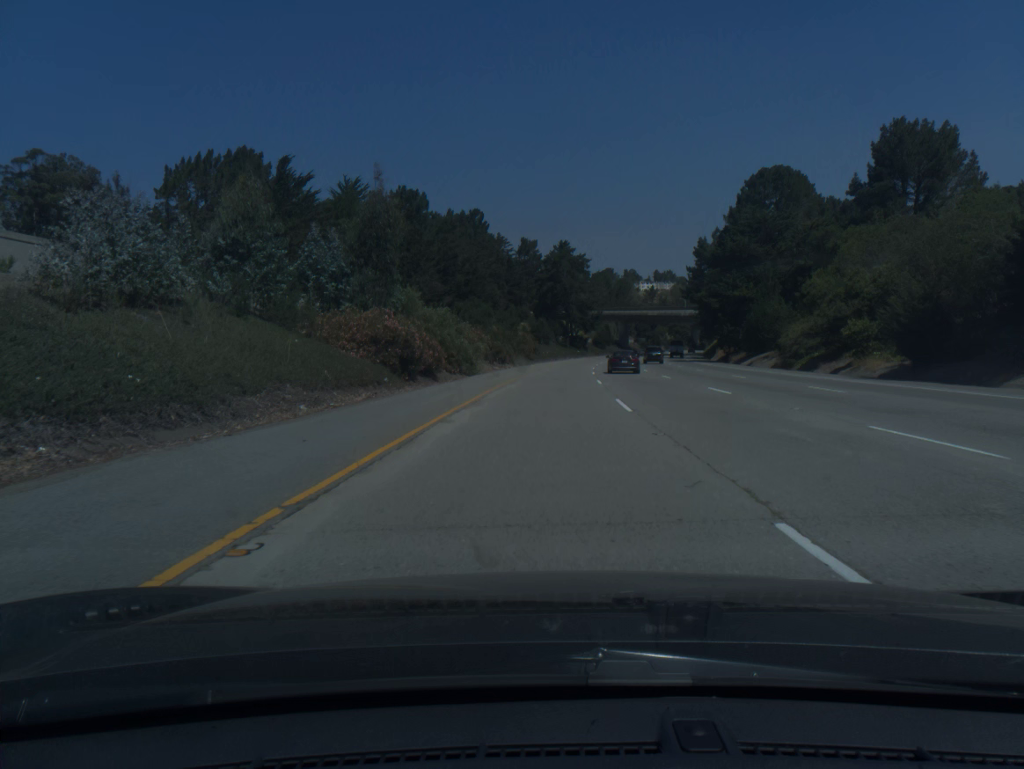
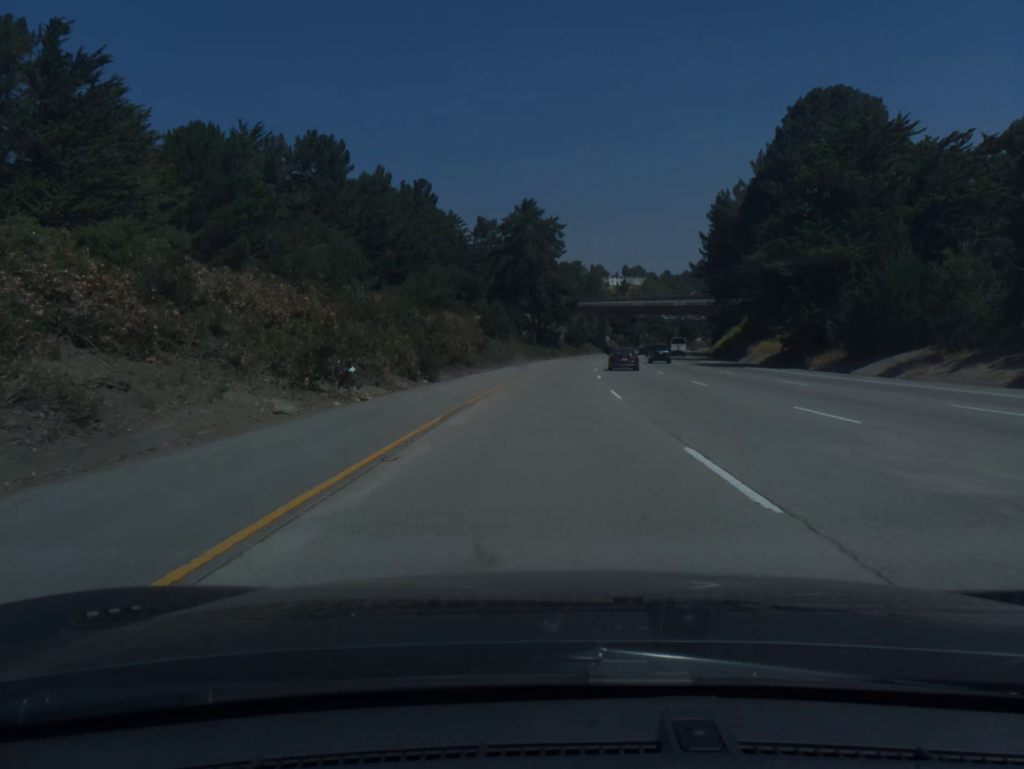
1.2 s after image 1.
(+0.9, +39.6) m; +3°
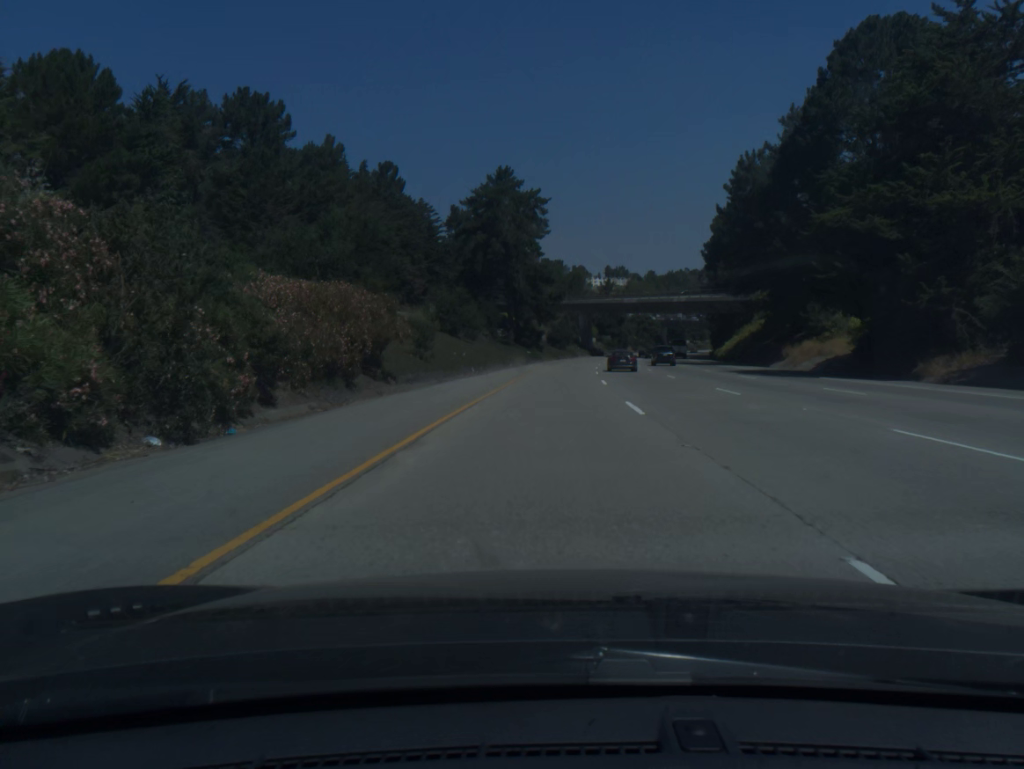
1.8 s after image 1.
(+0.2, +19.8) m; +1°
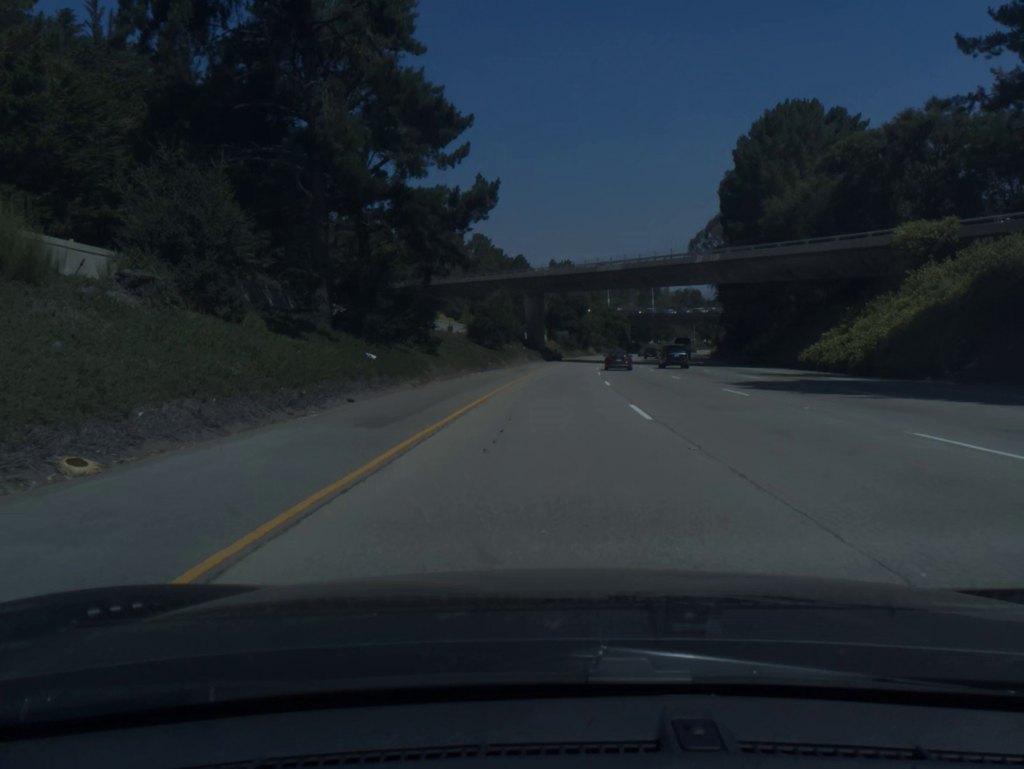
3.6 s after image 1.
(+2.3, +59.6) m; +4°
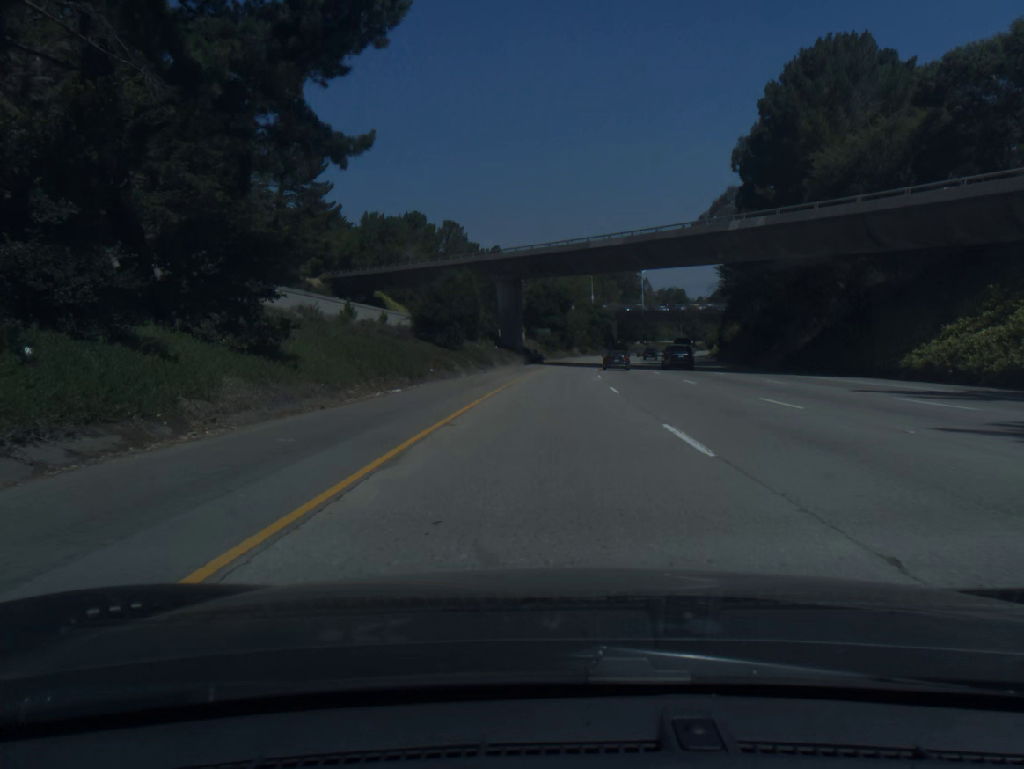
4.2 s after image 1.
(+0.2, +19.9) m; +1°
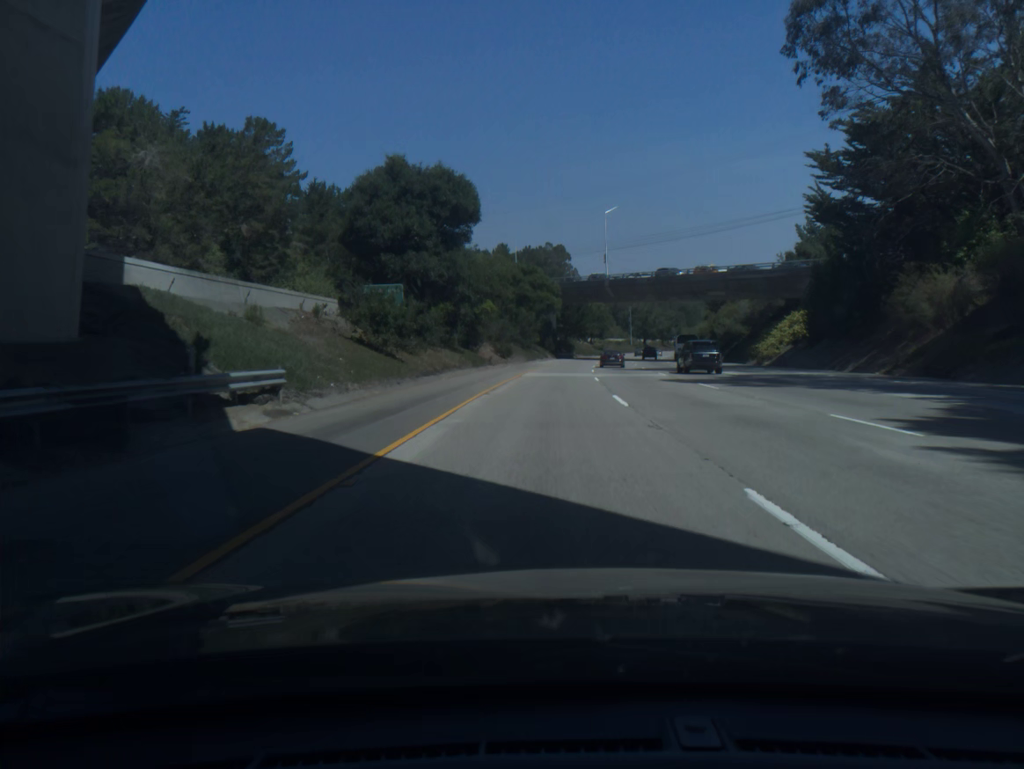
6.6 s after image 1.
(+4.1, +79.5) m; +6°
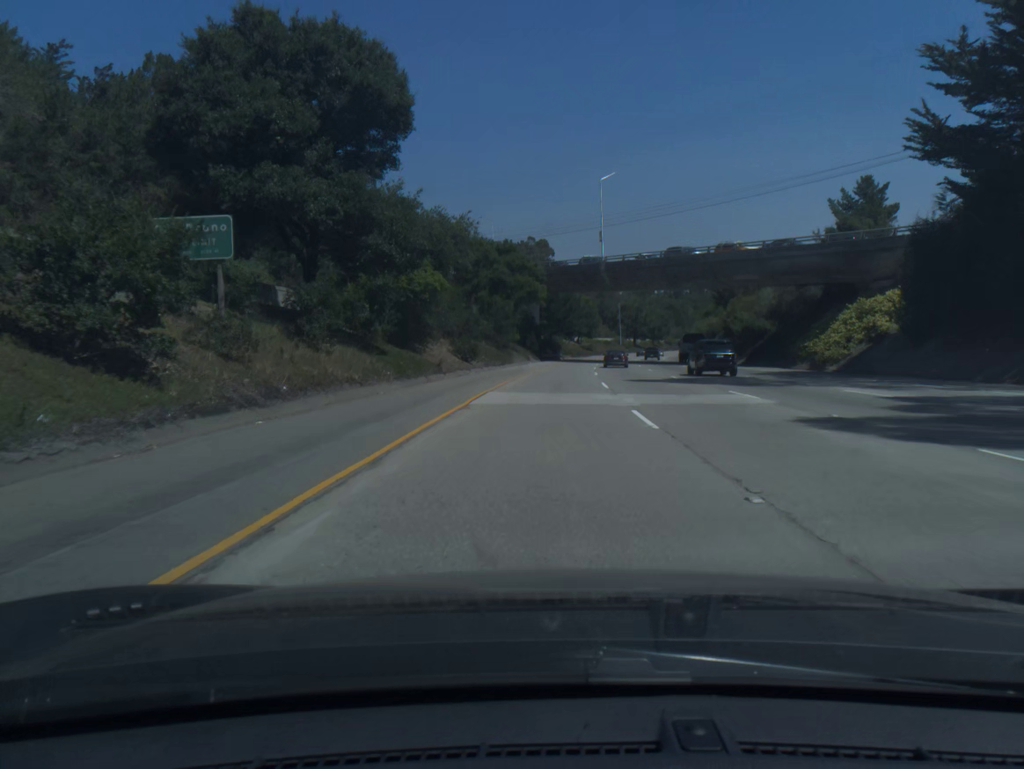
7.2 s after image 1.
(+0.2, +19.9) m; +1°
